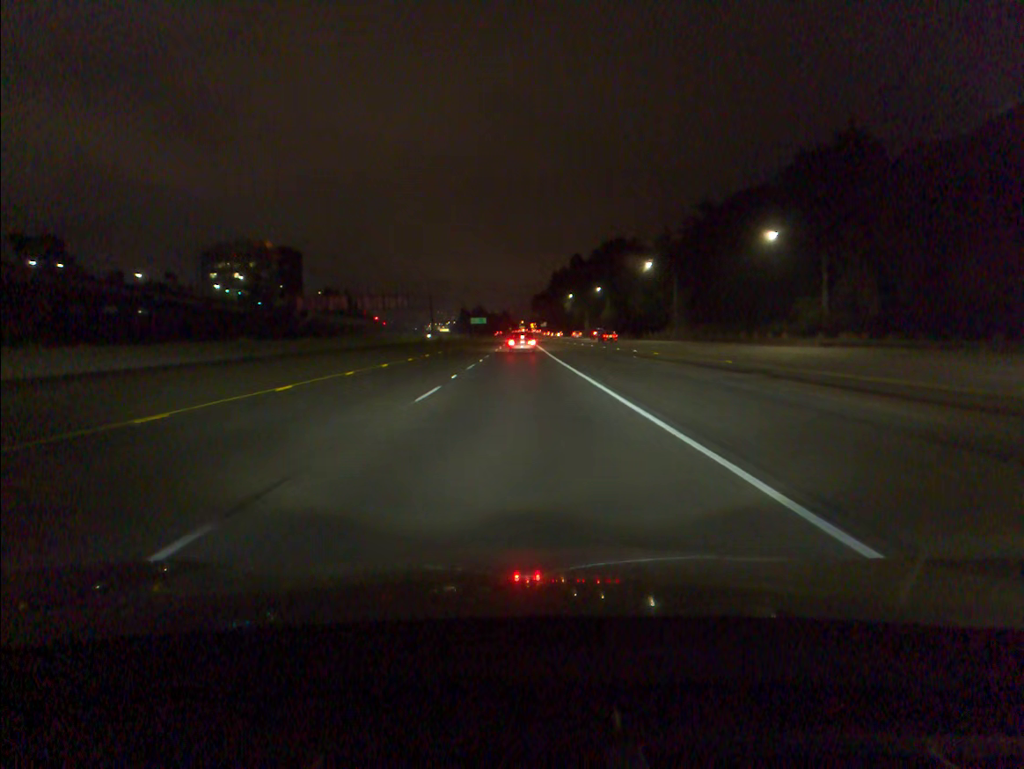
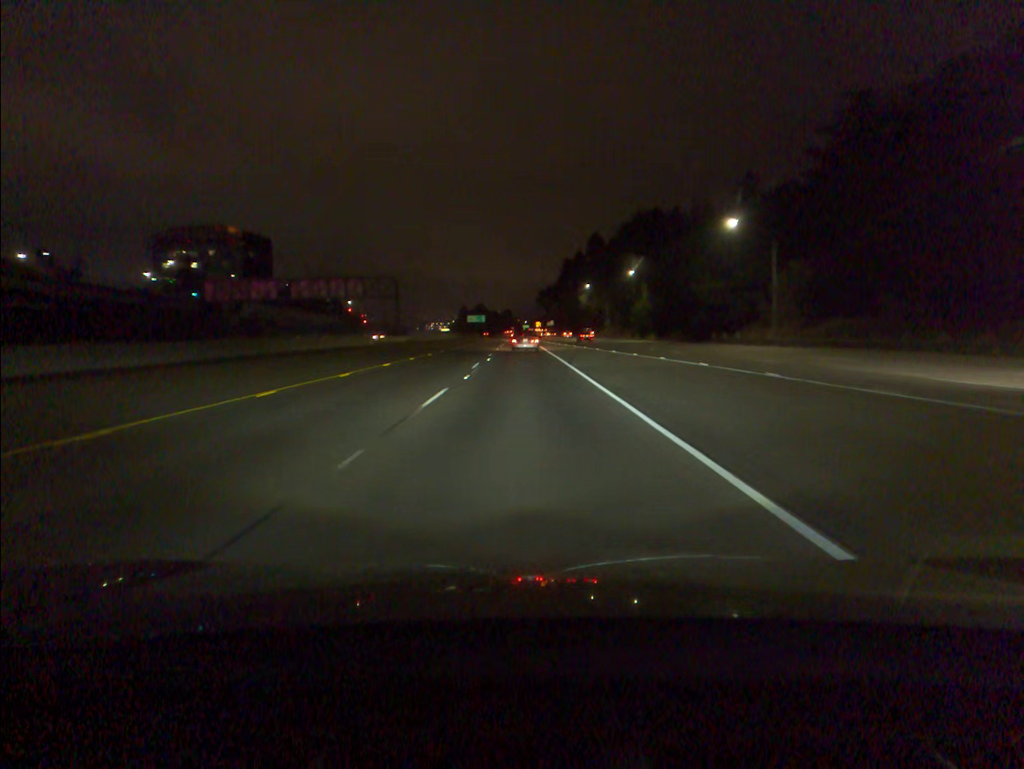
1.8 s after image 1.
(-0.2, +46.2) m; 0°
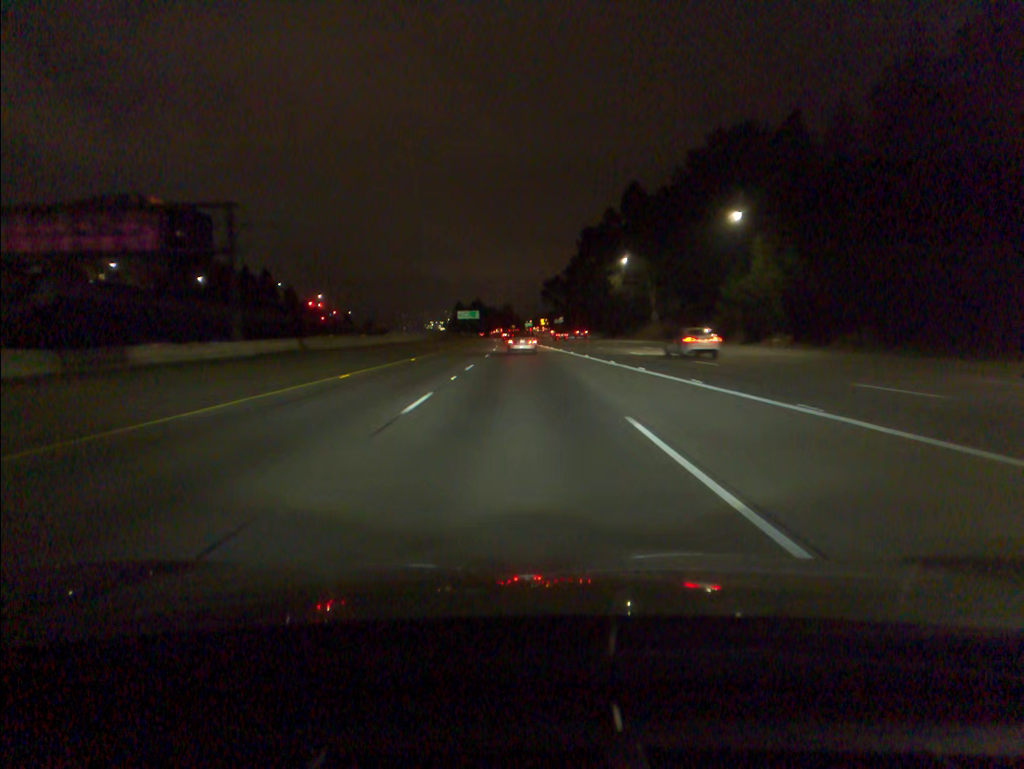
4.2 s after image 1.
(0.0, +60.4) m; 0°
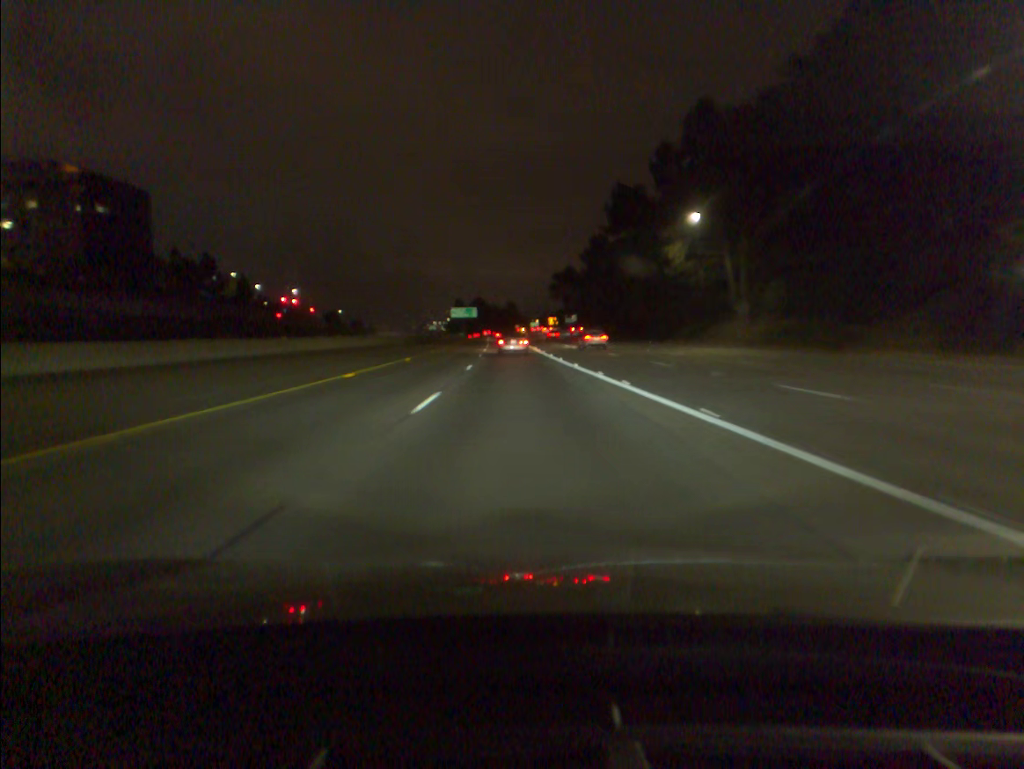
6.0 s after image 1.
(-0.2, +43.8) m; 0°
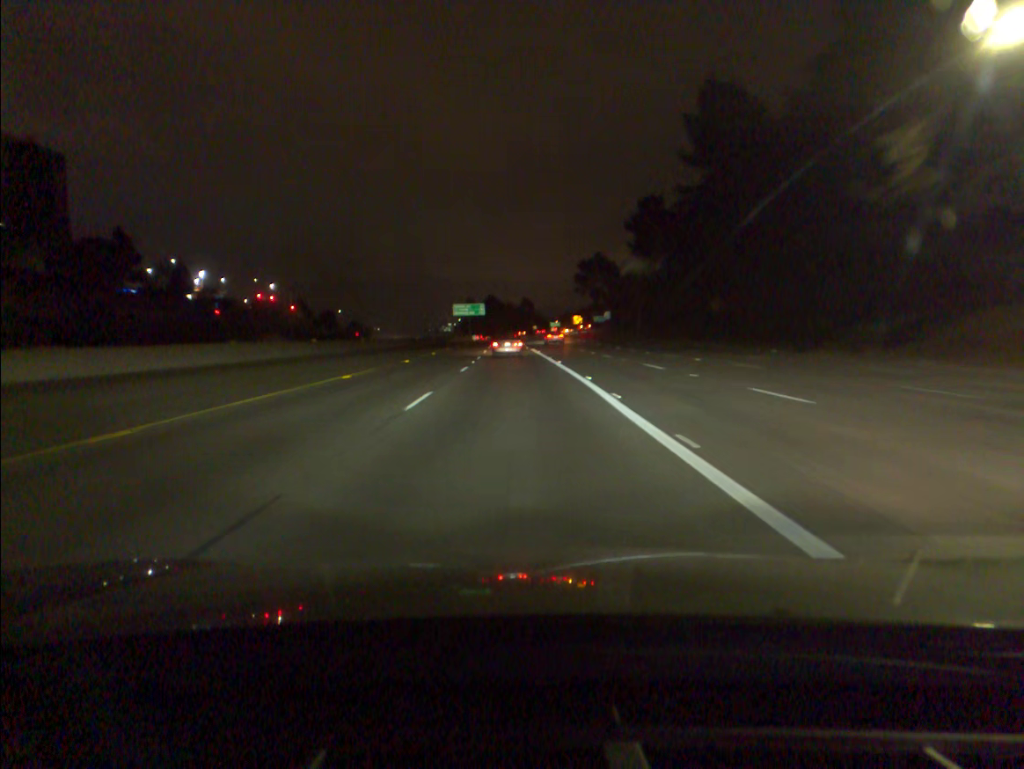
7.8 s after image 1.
(-0.3, +42.9) m; -1°
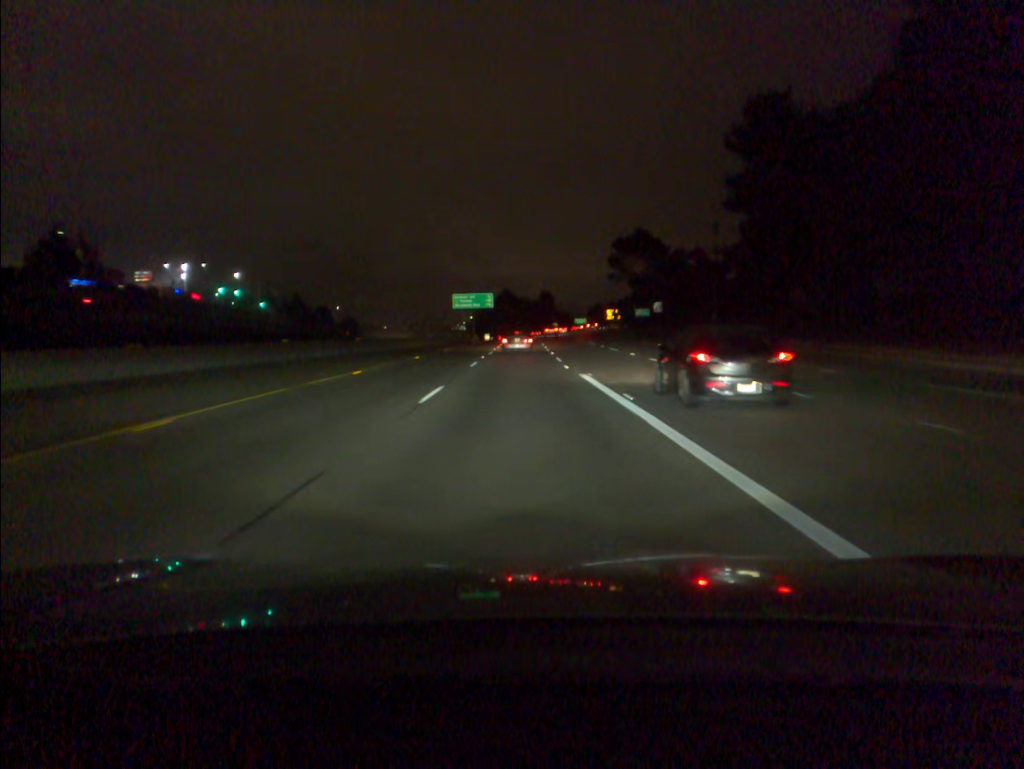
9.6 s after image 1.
(-0.5, +43.0) m; -1°
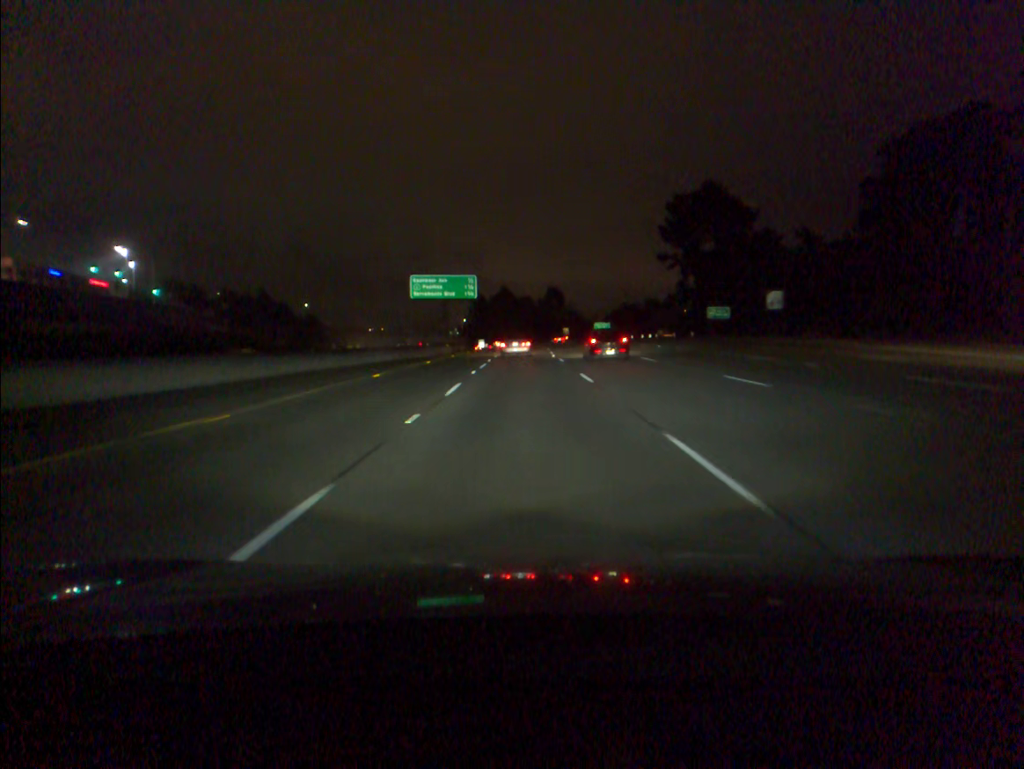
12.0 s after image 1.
(-0.2, +56.6) m; 0°
